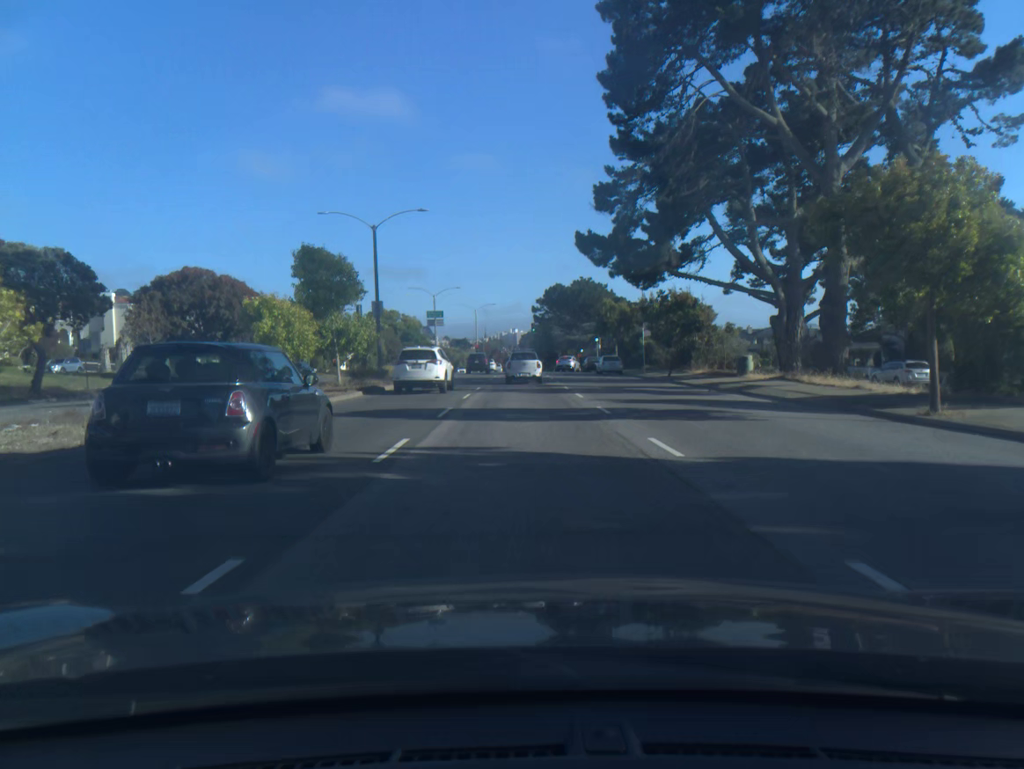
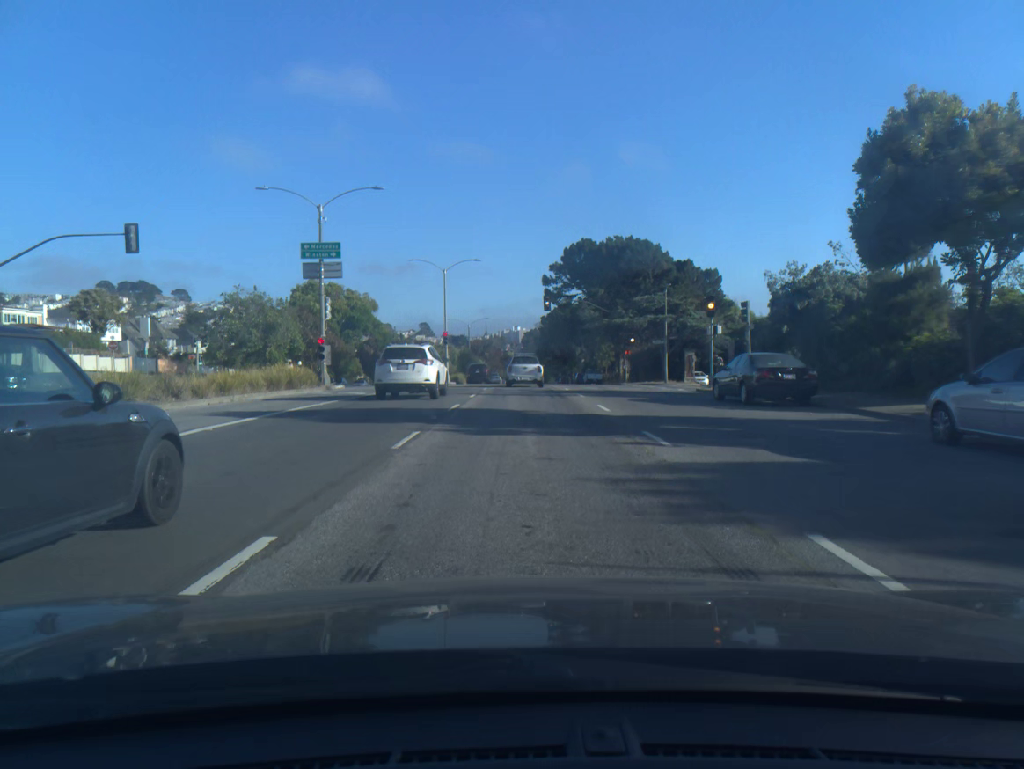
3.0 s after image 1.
(-0.1, +50.2) m; 0°
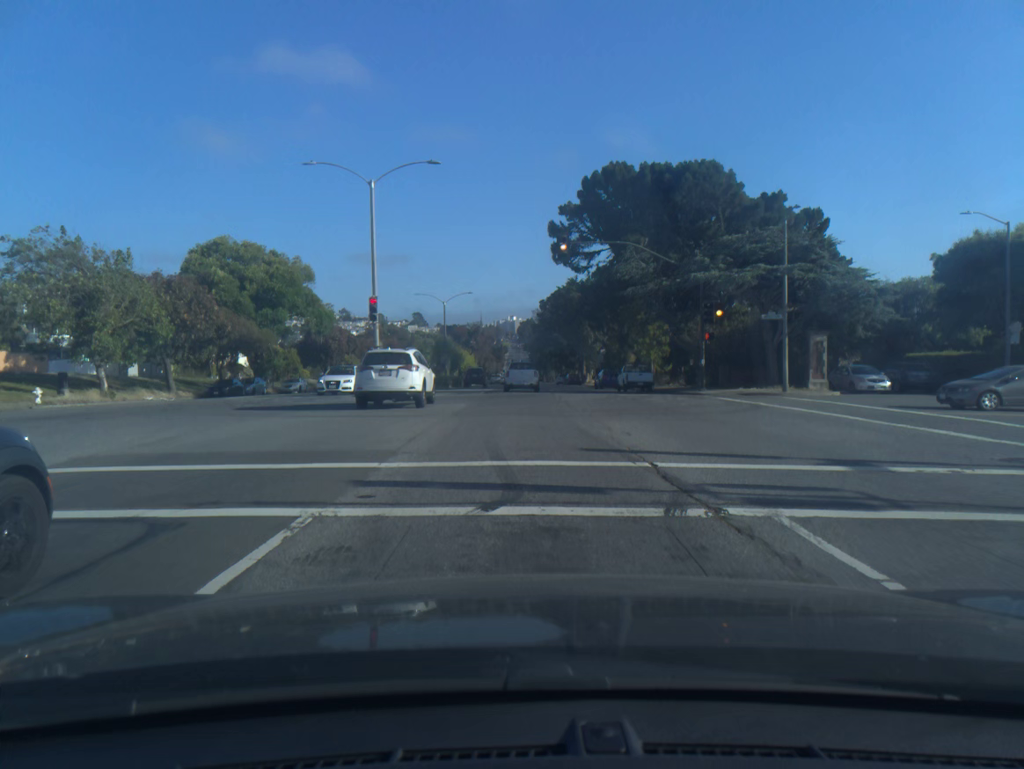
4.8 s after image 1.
(+0.1, +29.9) m; 0°
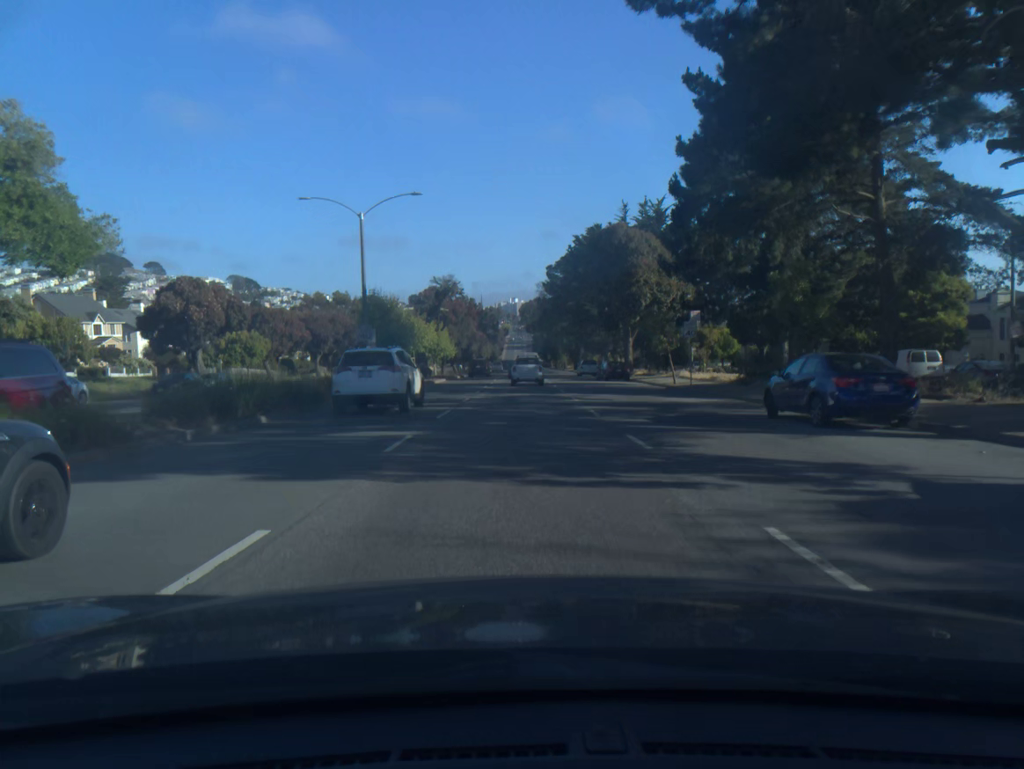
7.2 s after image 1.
(0.0, +40.8) m; 0°
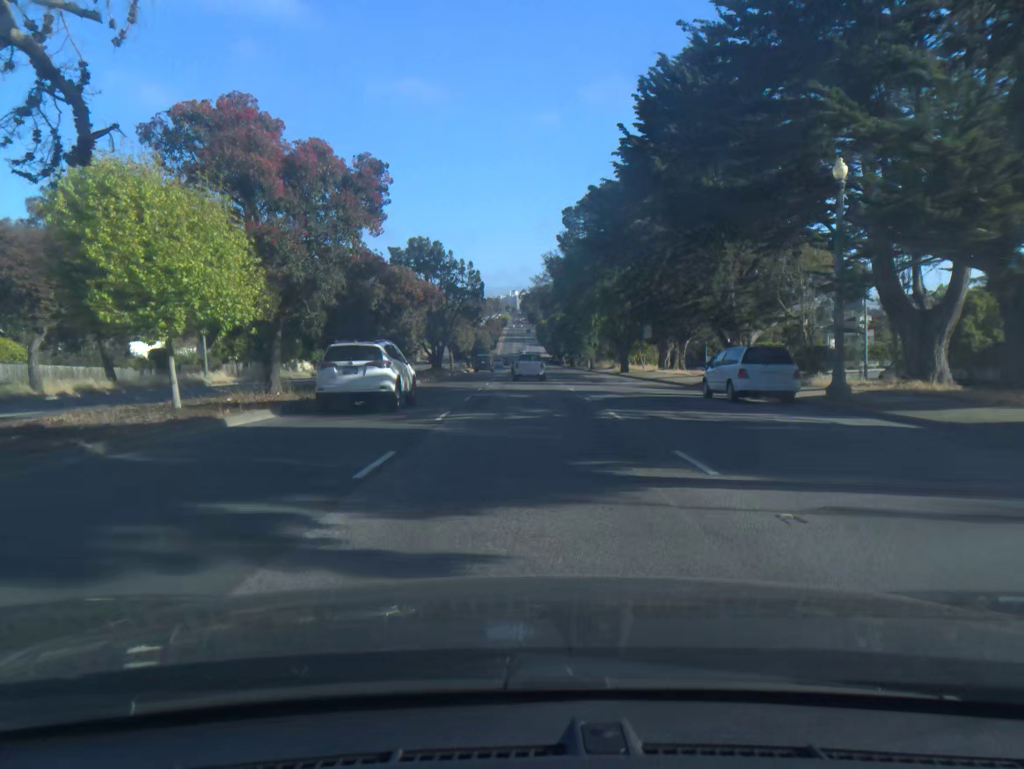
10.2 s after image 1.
(-0.2, +53.9) m; 0°
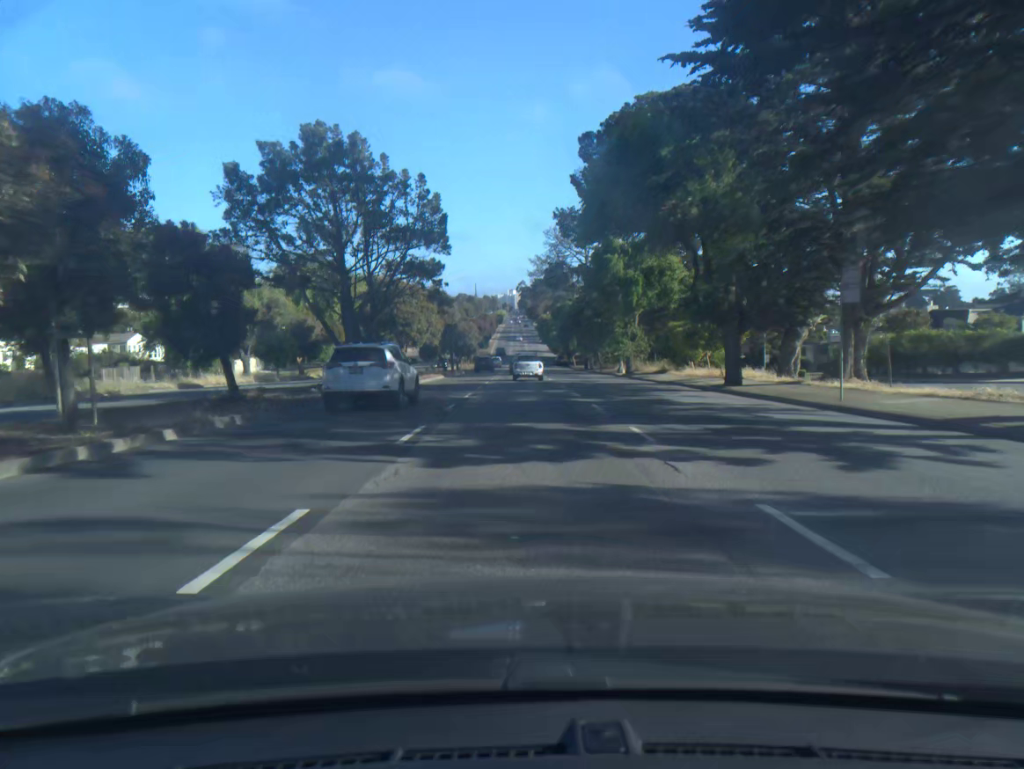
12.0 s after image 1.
(+0.1, +33.2) m; 0°
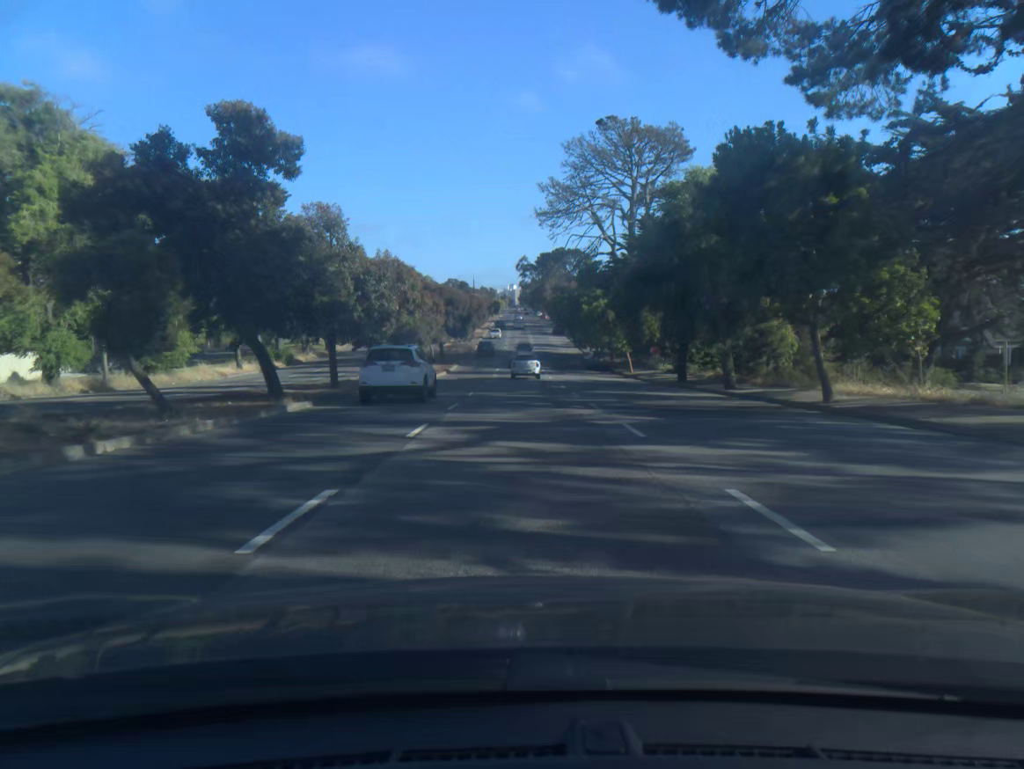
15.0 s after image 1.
(-0.1, +57.3) m; 0°
